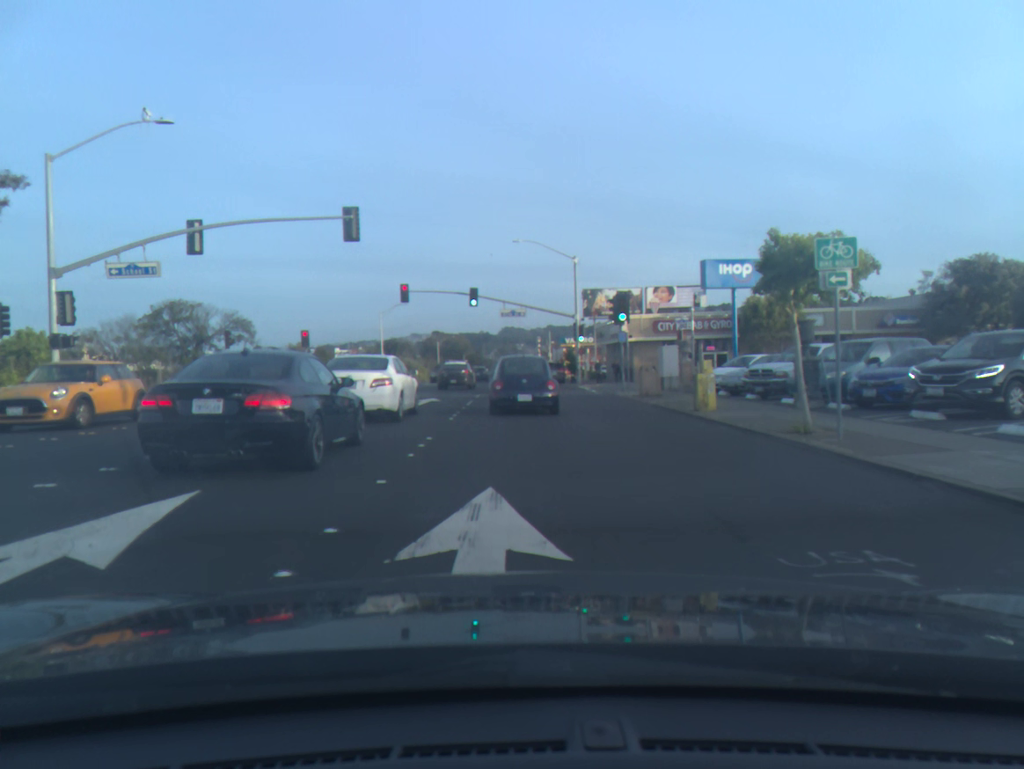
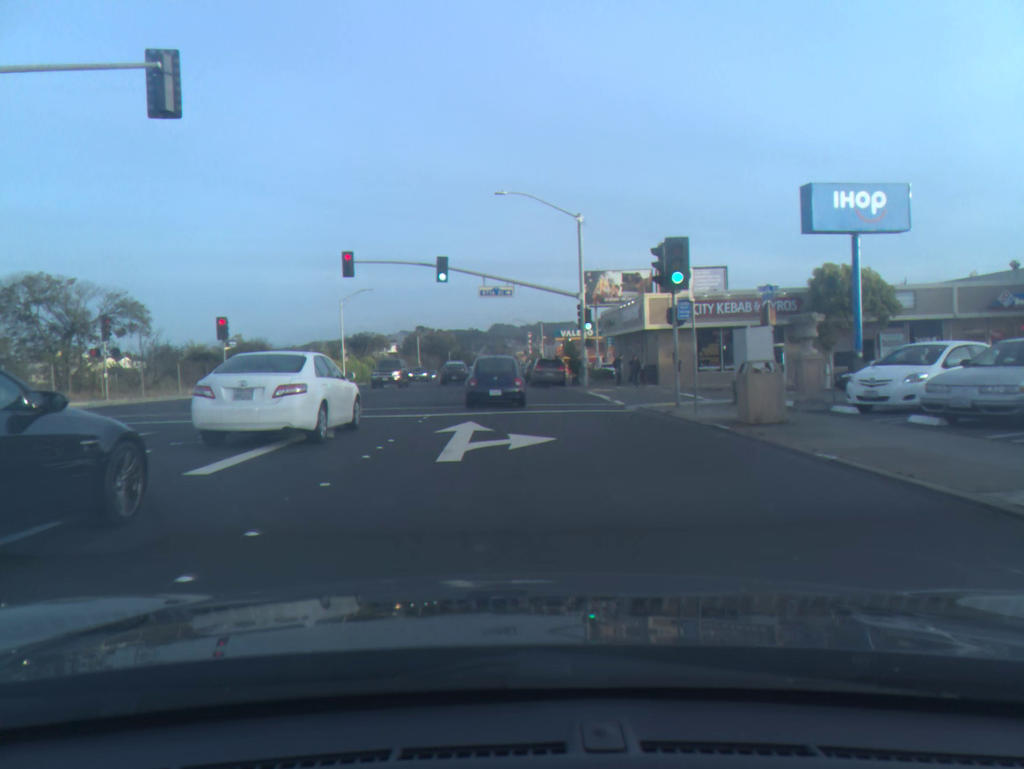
(+0.2, +14.2) m; 0°
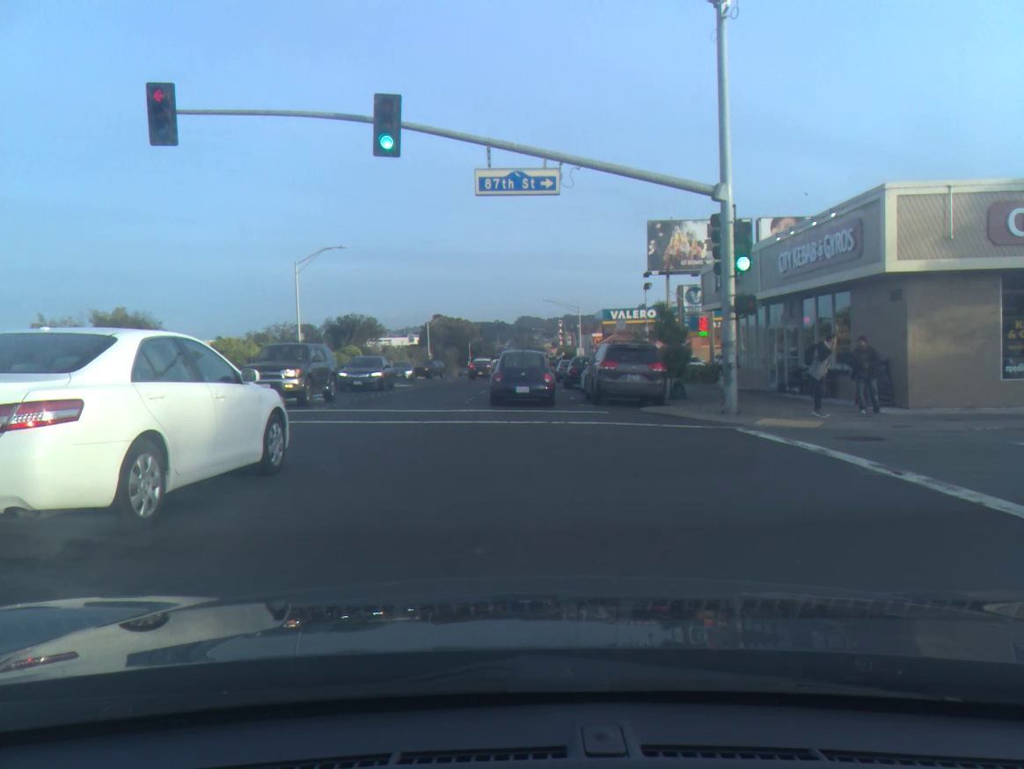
(-0.6, +24.0) m; -2°
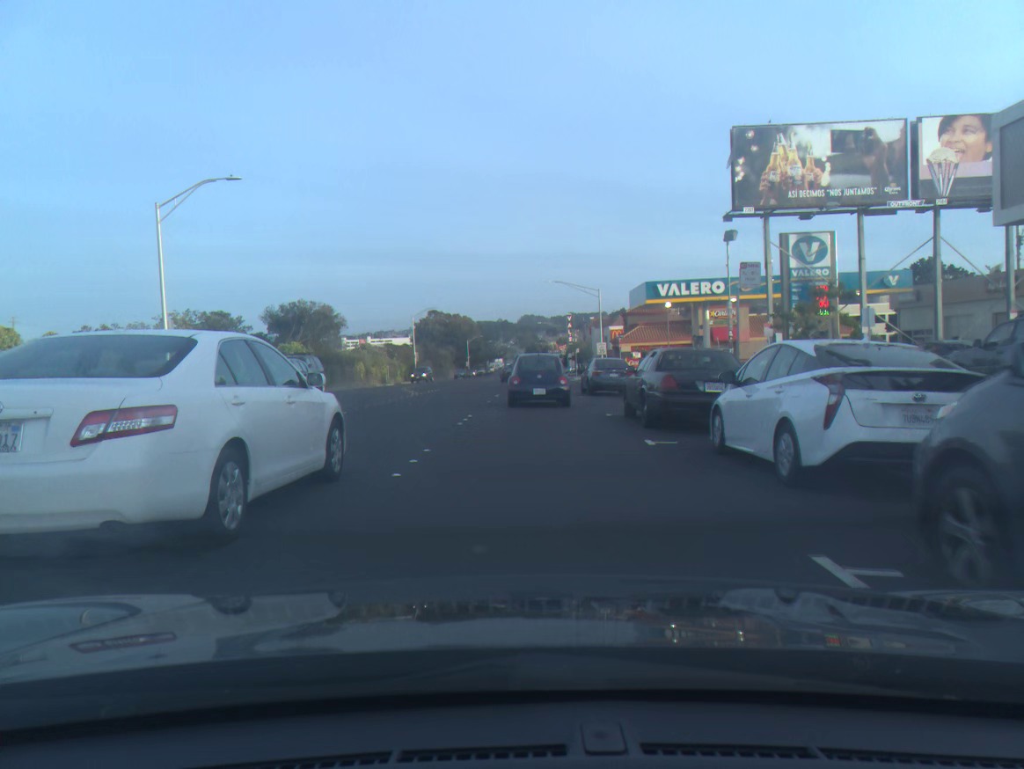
(0.0, +21.3) m; 0°
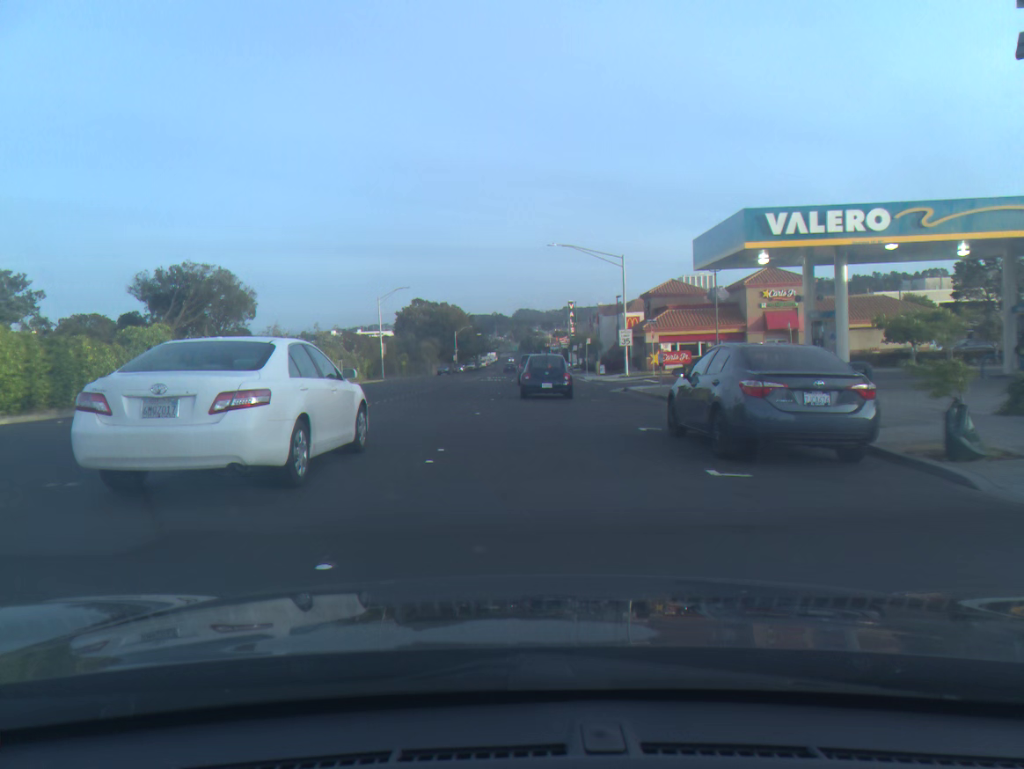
(+0.1, +20.4) m; 0°
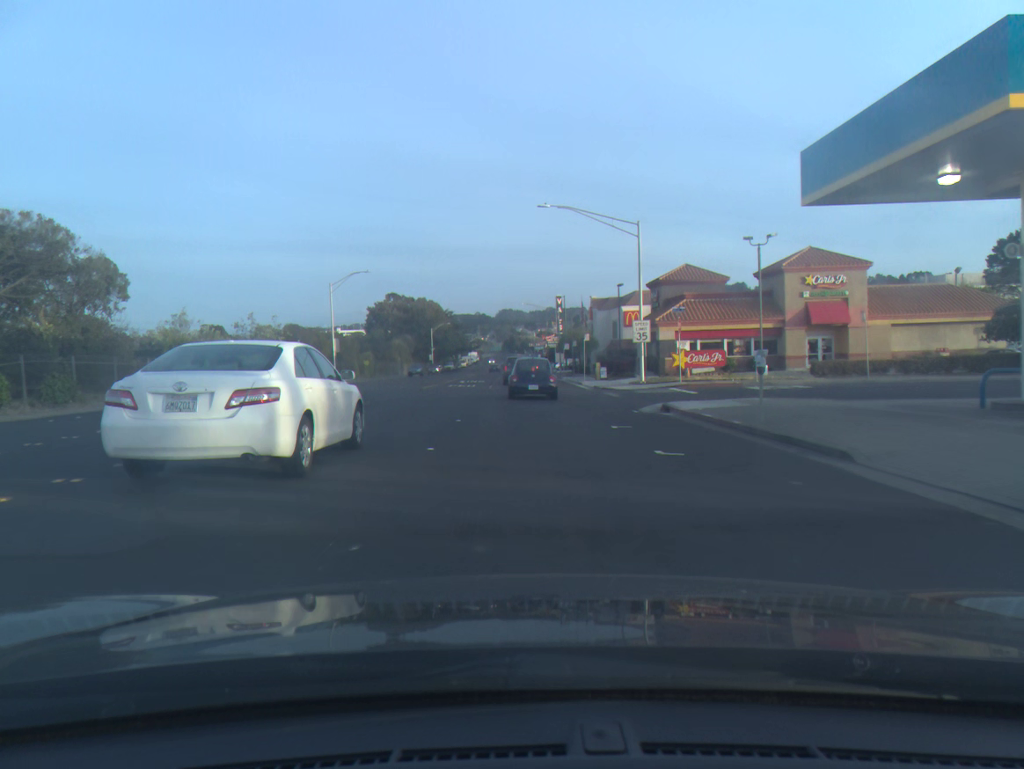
(+0.1, +13.7) m; +1°
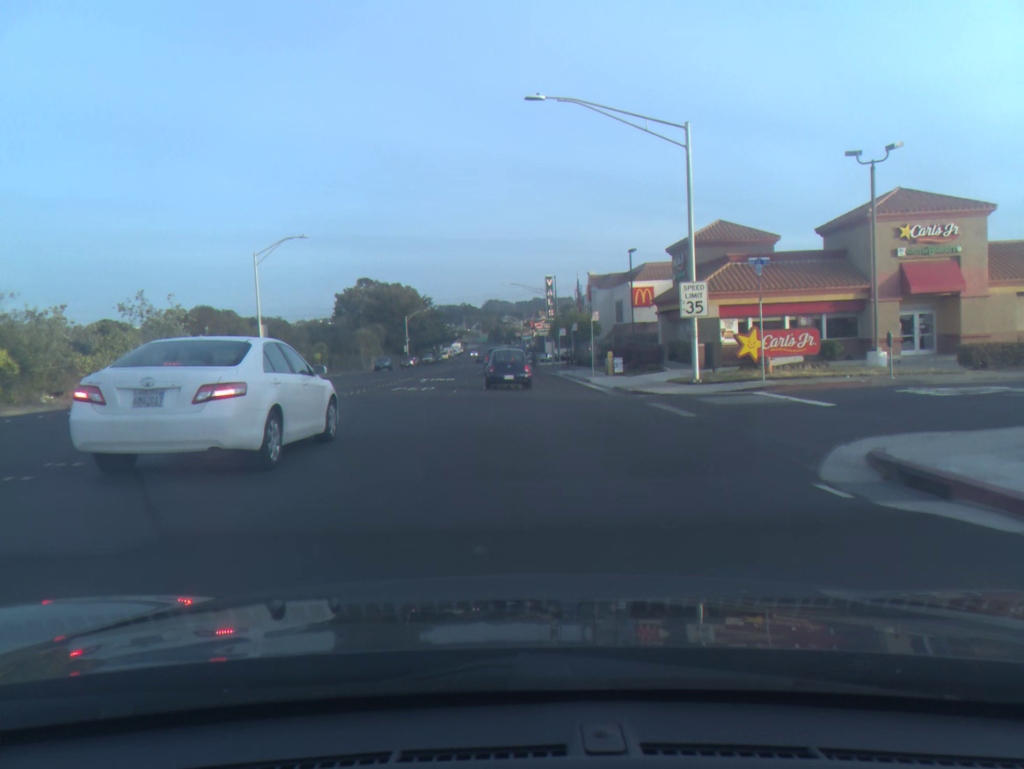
(+0.2, +15.1) m; +1°
